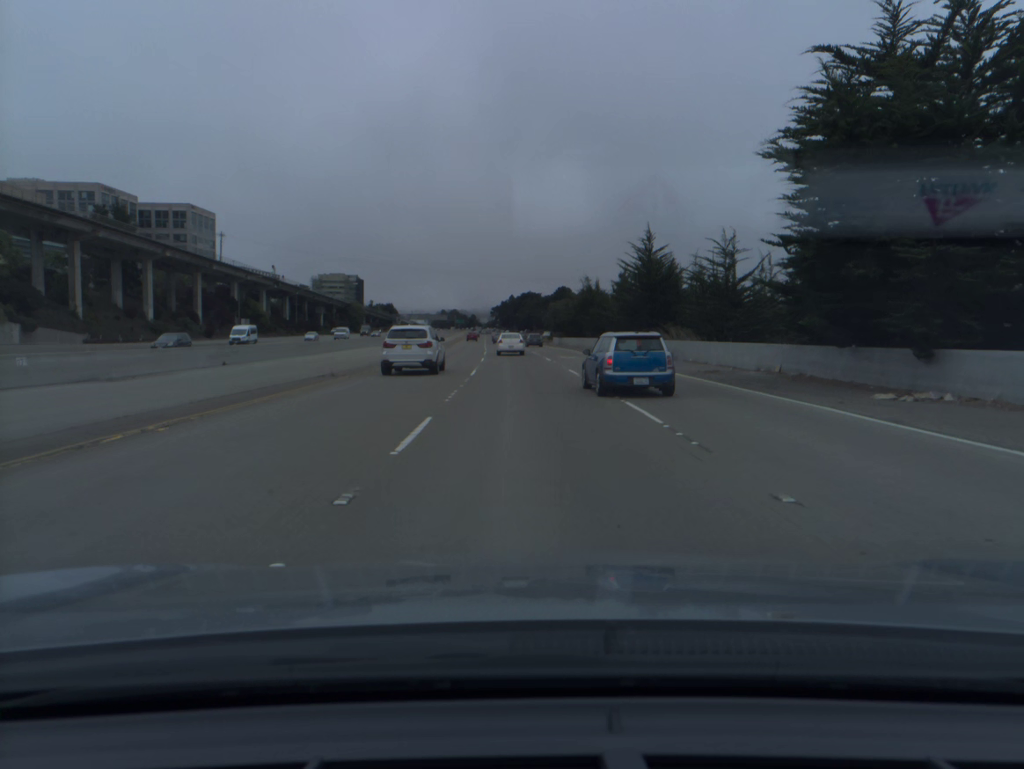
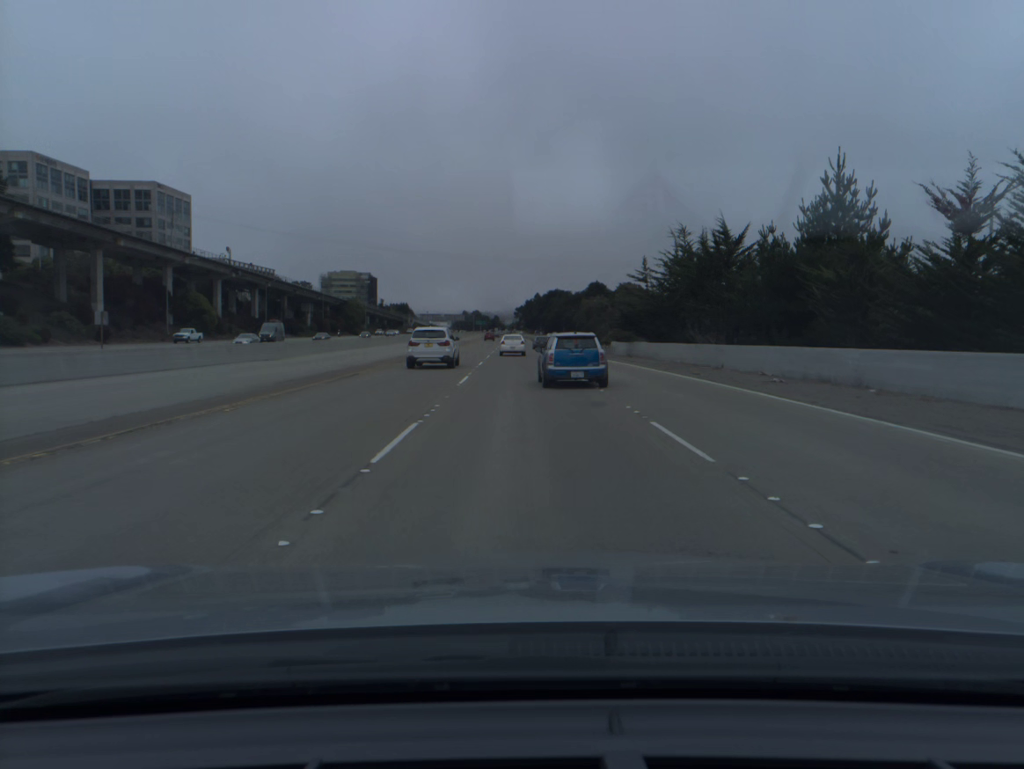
(-0.8, +47.6) m; -2°
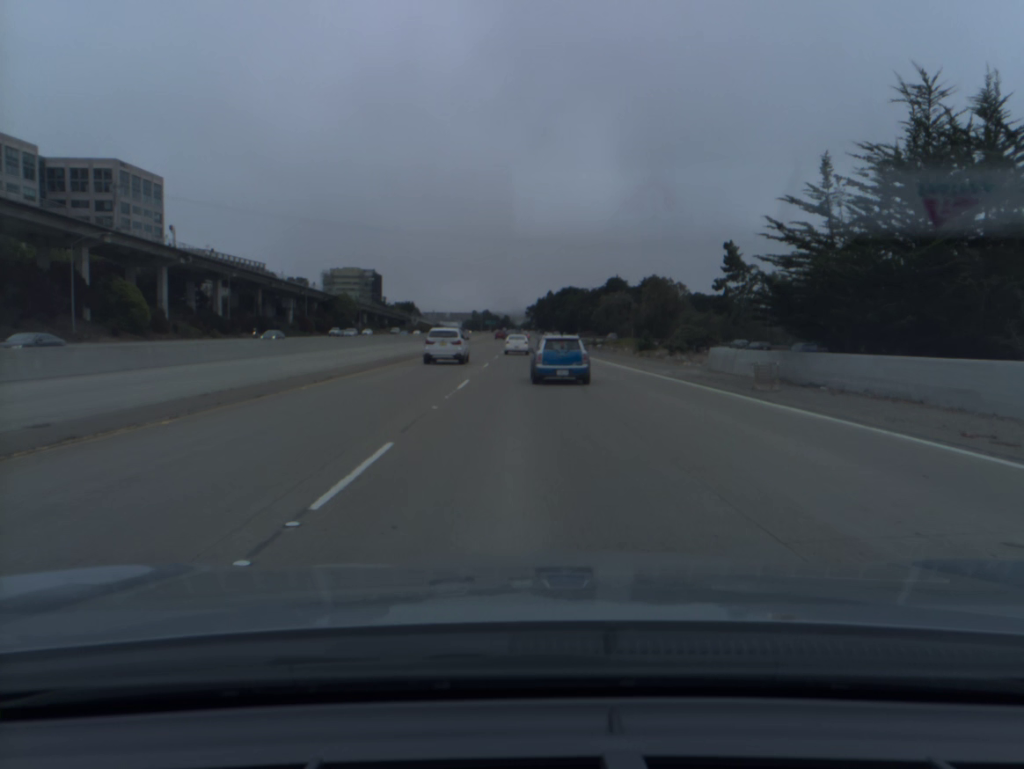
(-0.3, +31.3) m; -1°
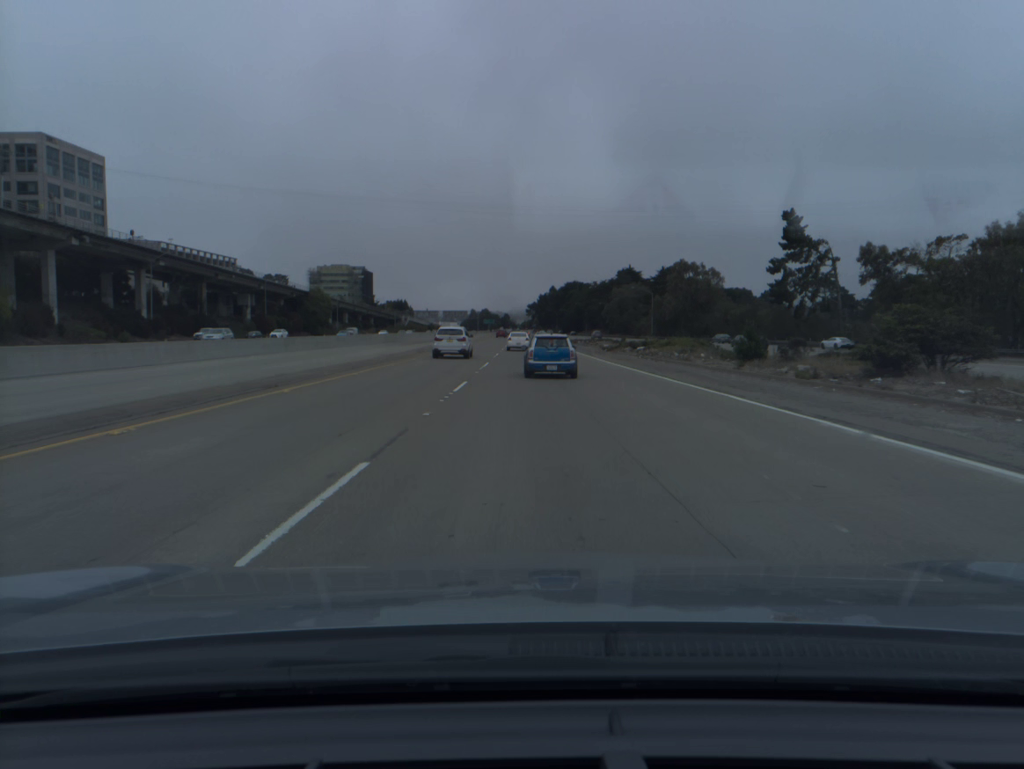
(0.0, +30.8) m; 0°
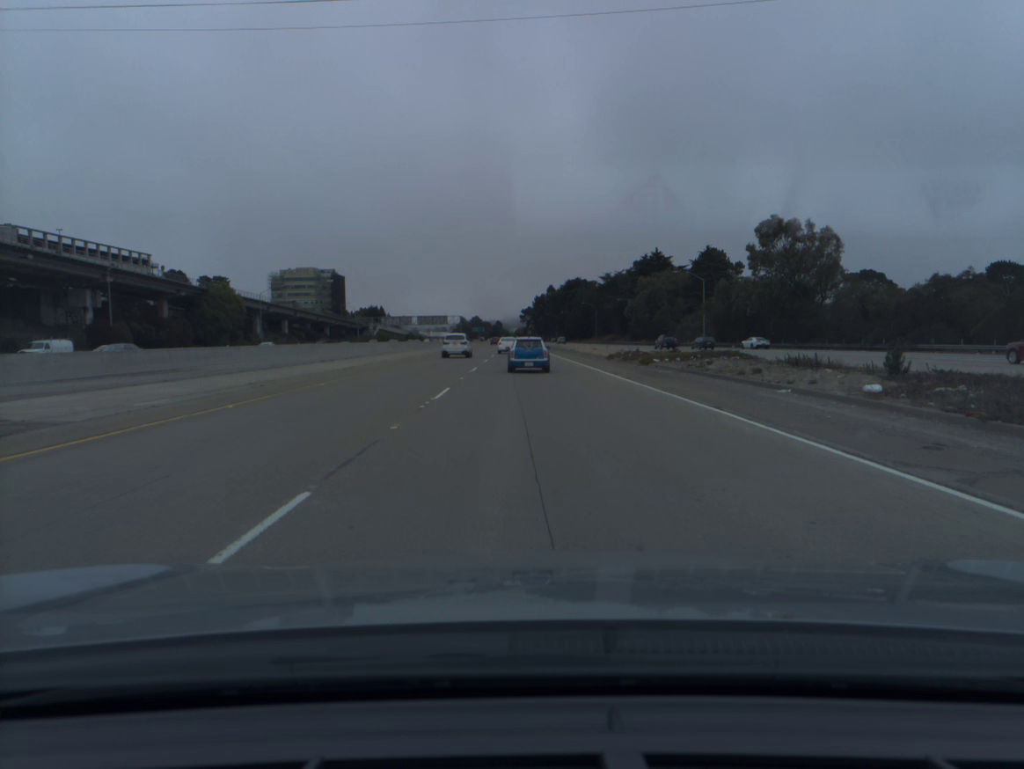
(+0.2, +60.3) m; 0°
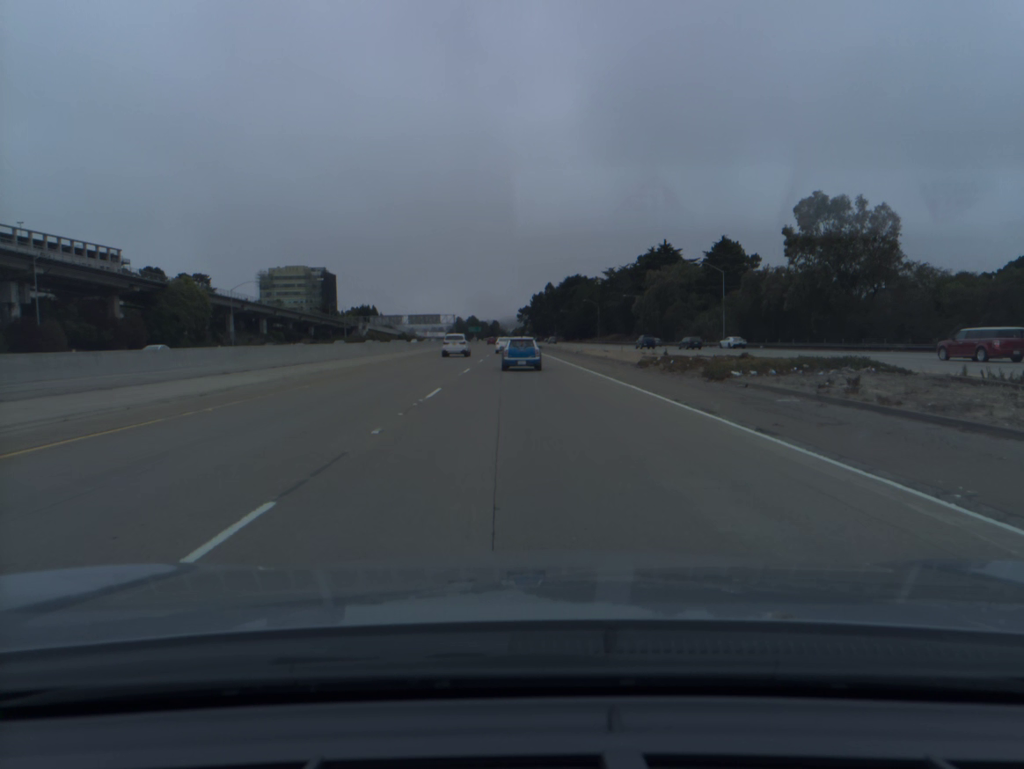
(0.0, +15.1) m; 0°
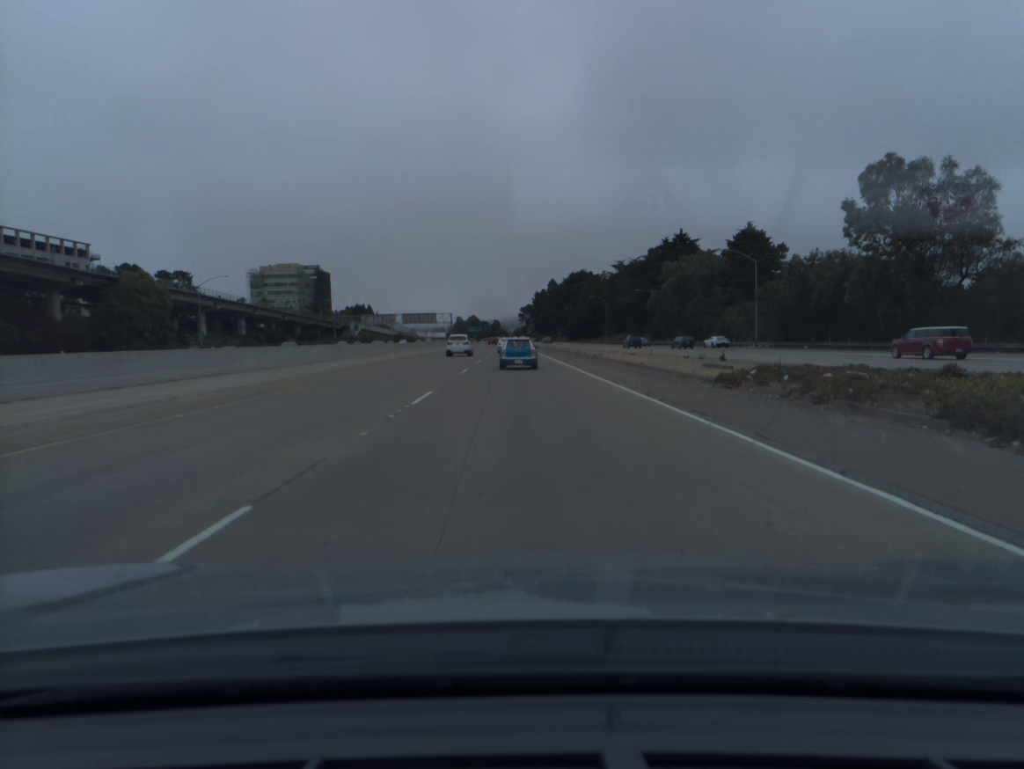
(0.0, +15.1) m; 0°
